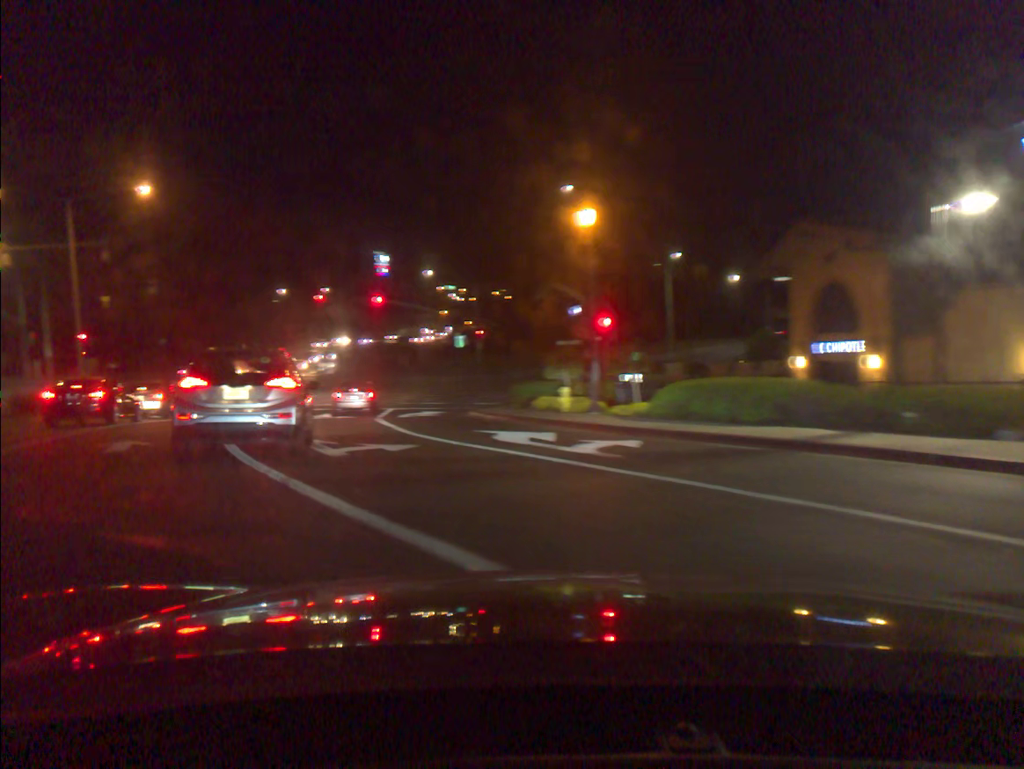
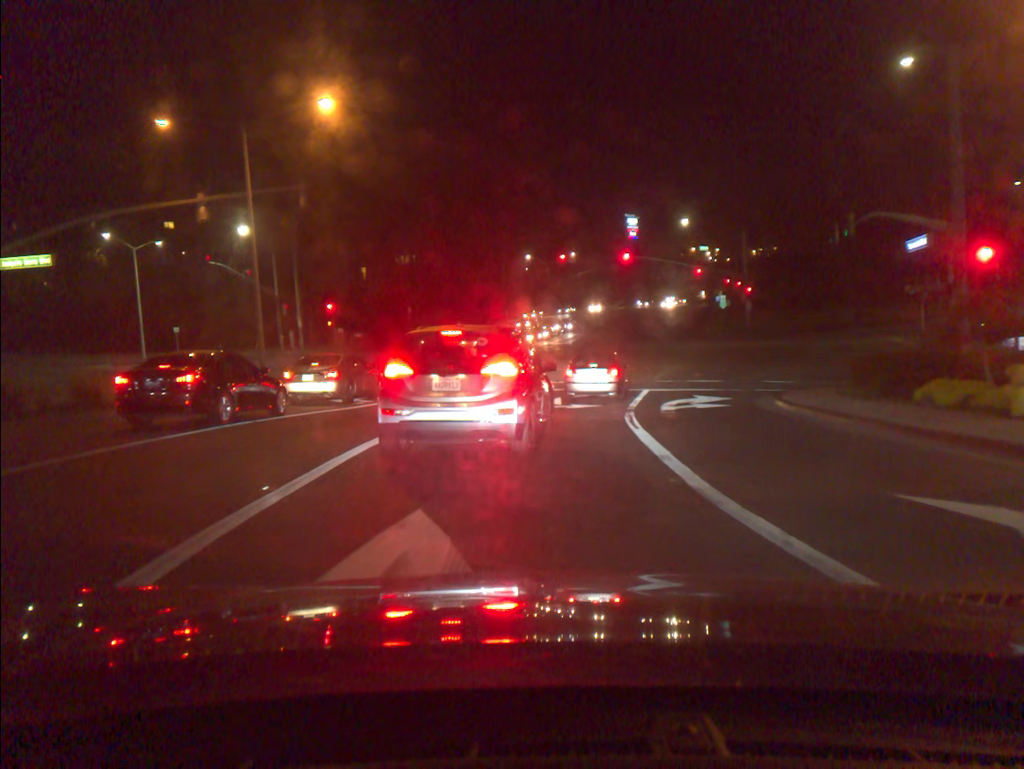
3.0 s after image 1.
(-1.6, +11.1) m; -16°
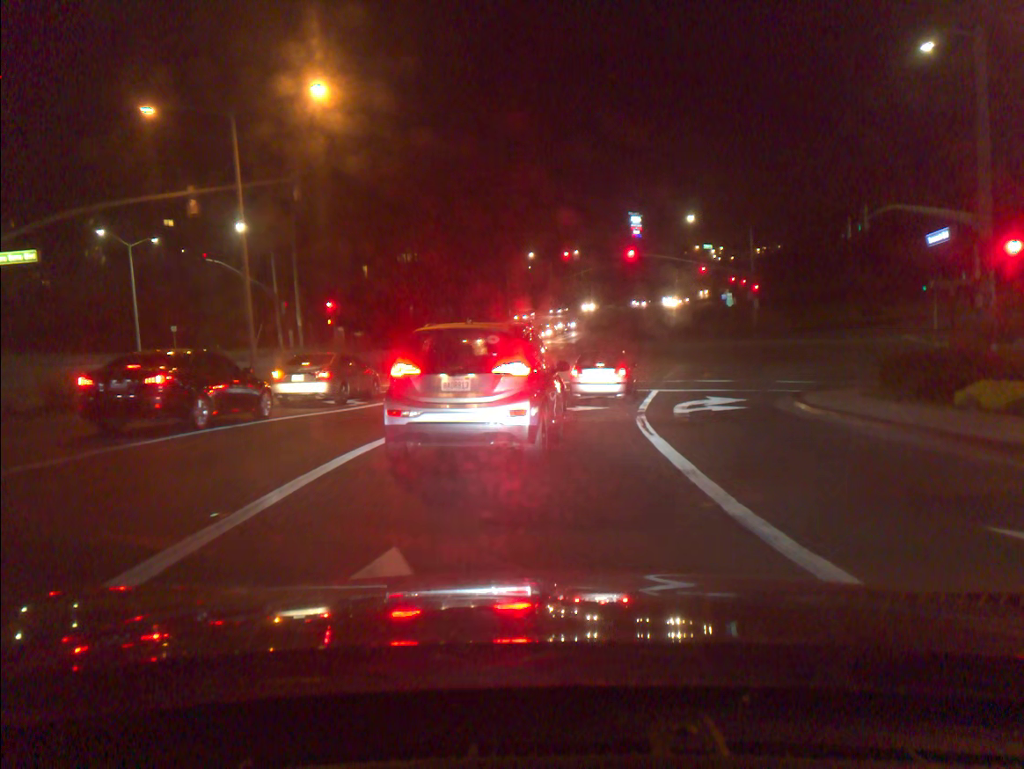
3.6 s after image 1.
(0.0, +1.3) m; 0°
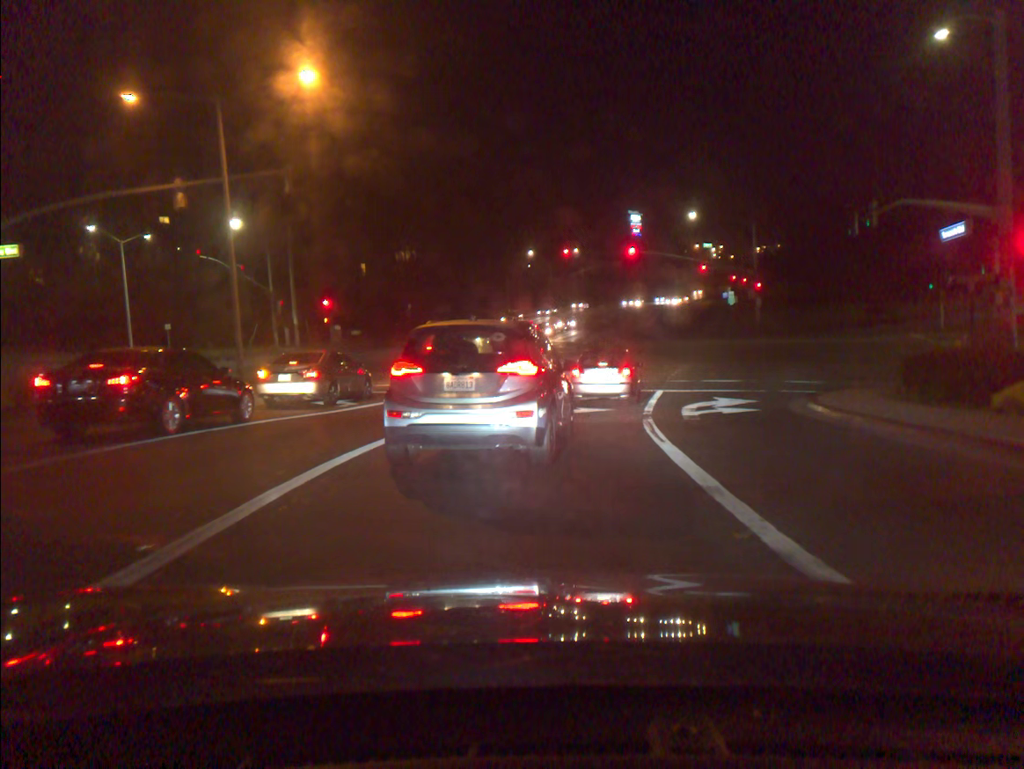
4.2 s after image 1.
(0.0, +1.1) m; +1°
